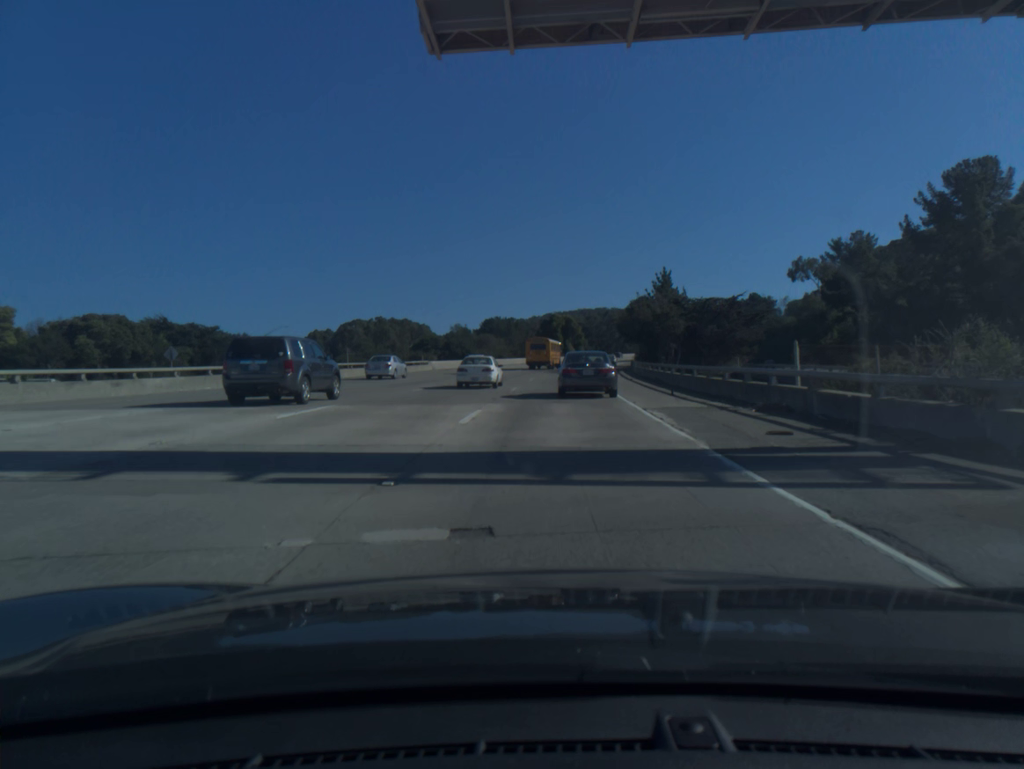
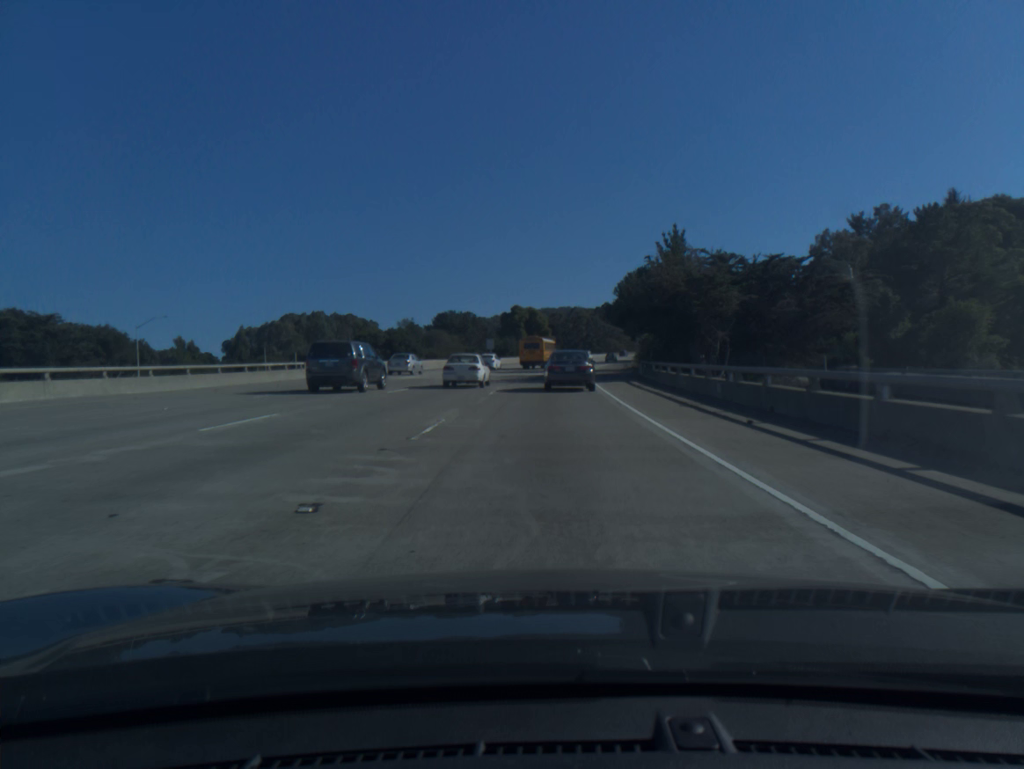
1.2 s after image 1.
(+0.7, +30.8) m; +3°
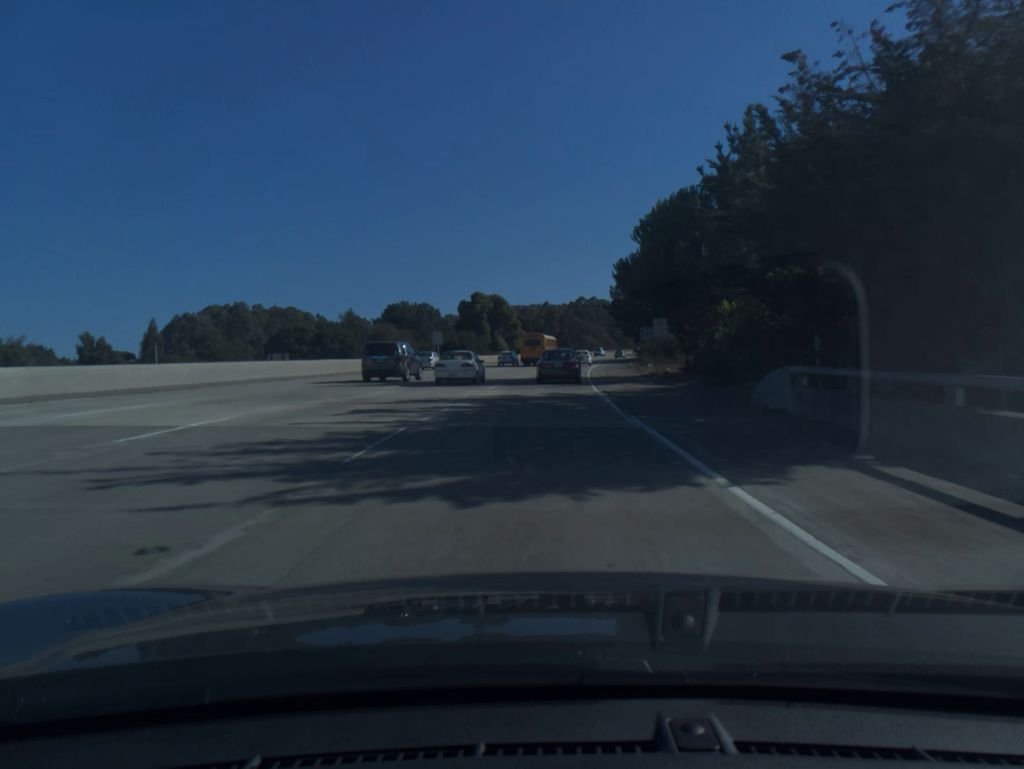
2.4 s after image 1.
(+0.6, +30.9) m; +2°
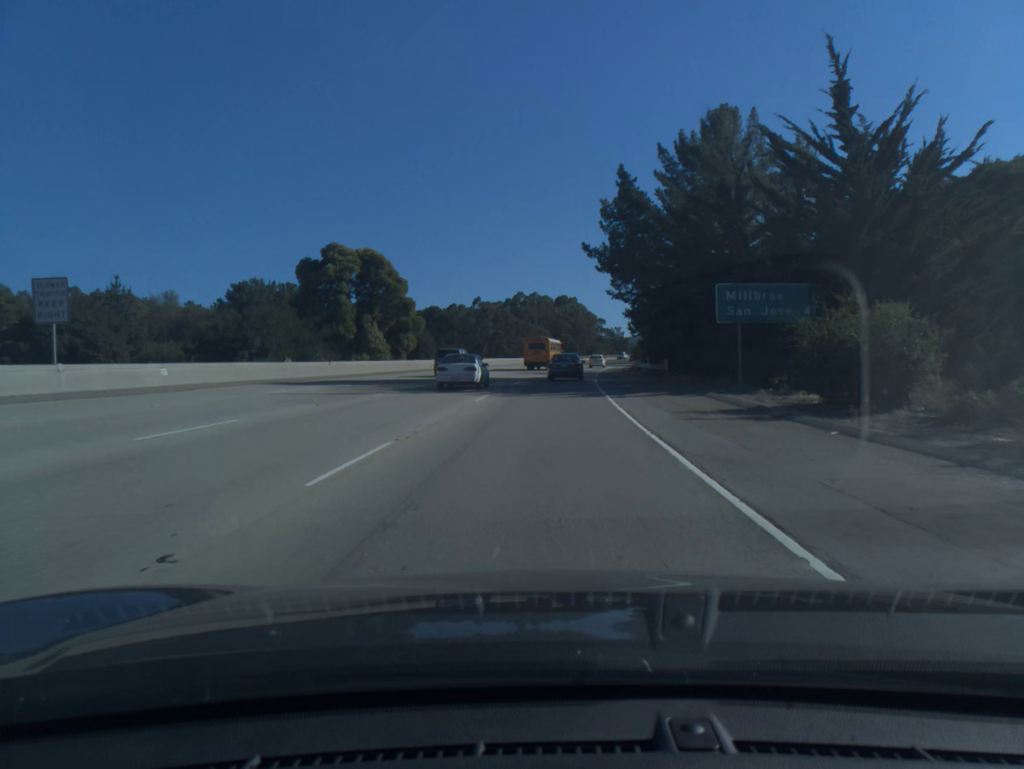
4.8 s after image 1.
(+2.3, +61.4) m; +5°
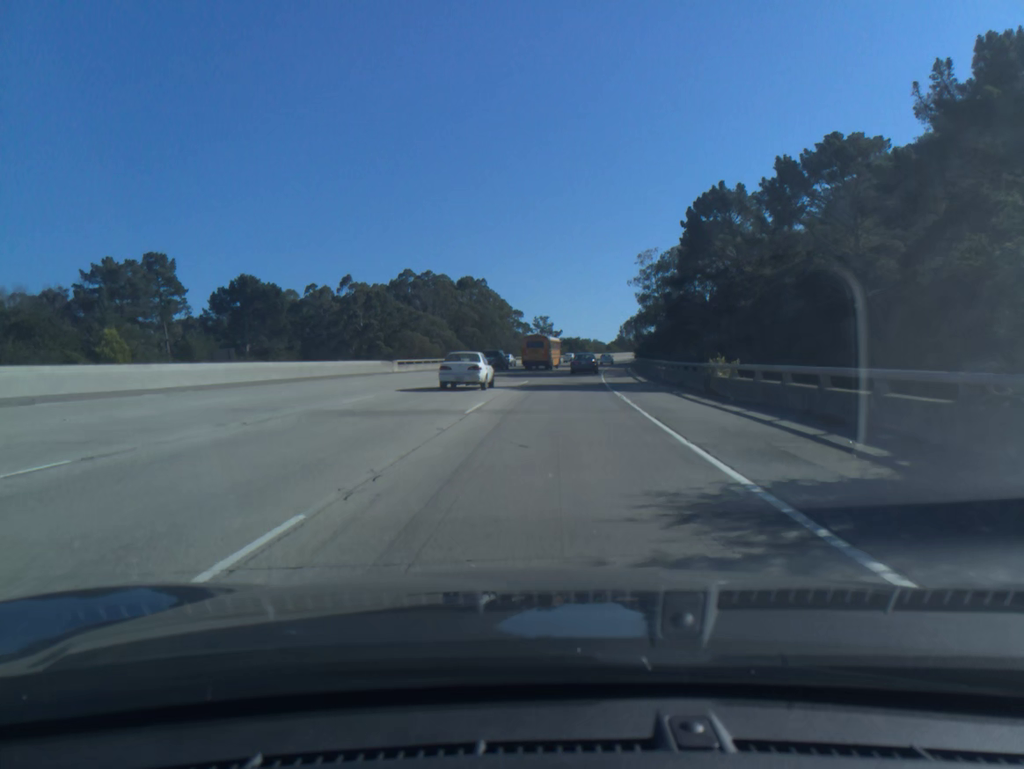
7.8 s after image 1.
(+4.1, +77.0) m; +6°
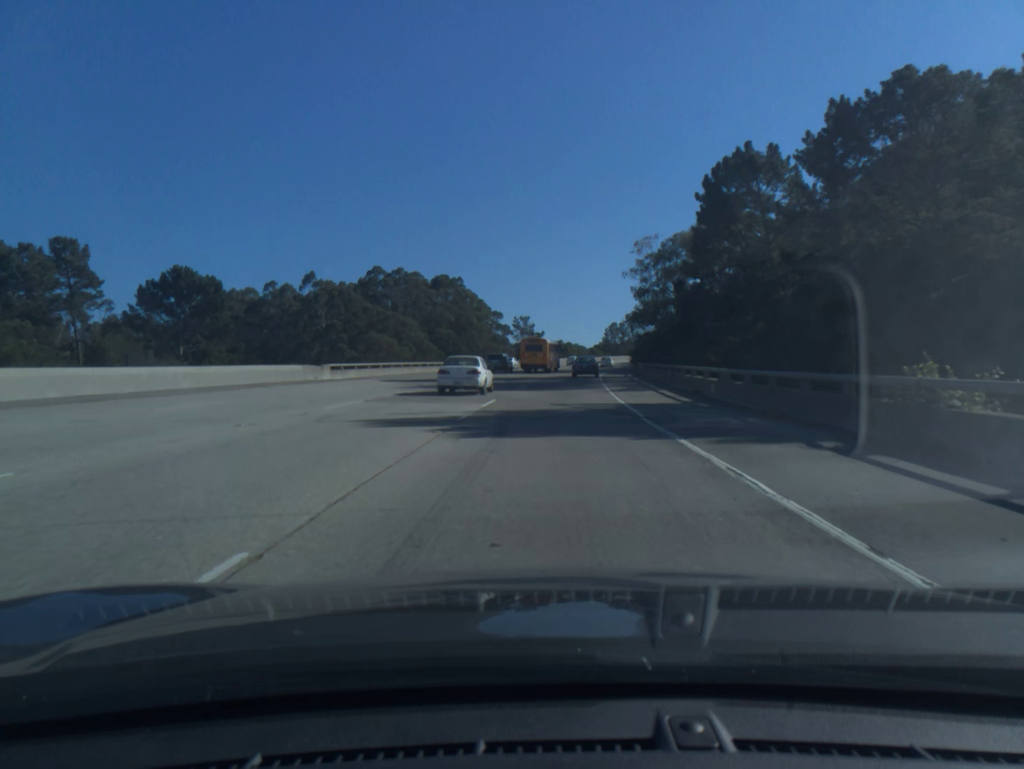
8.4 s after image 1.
(+0.2, +15.5) m; +1°
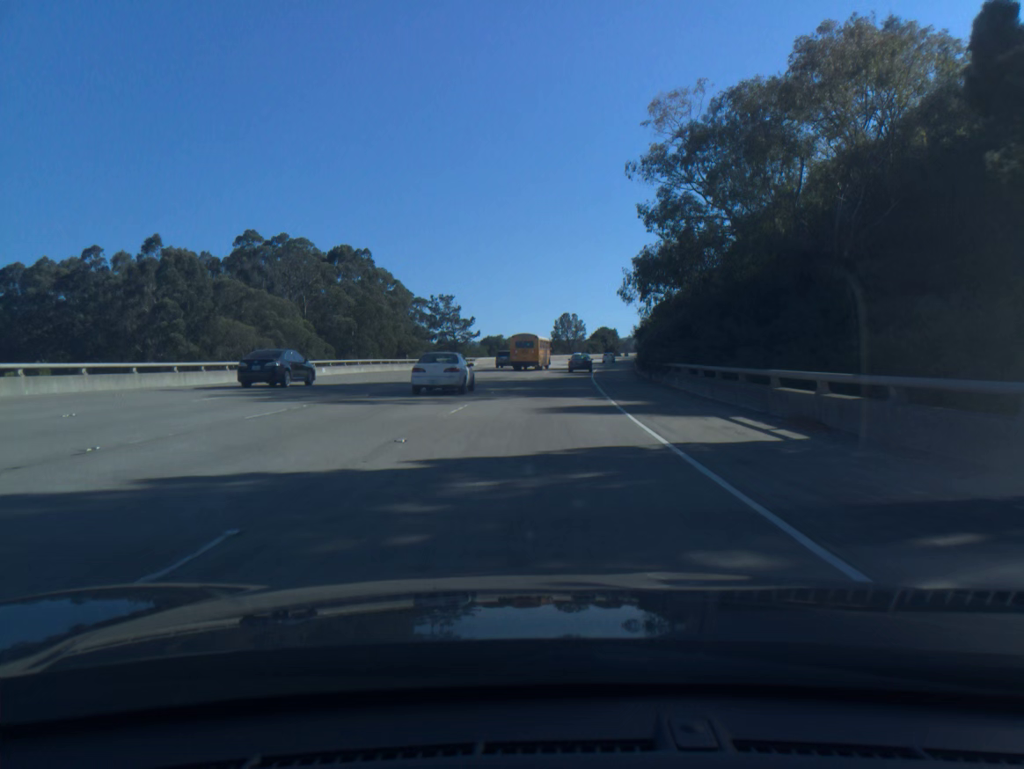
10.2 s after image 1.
(+1.8, +46.8) m; +4°
